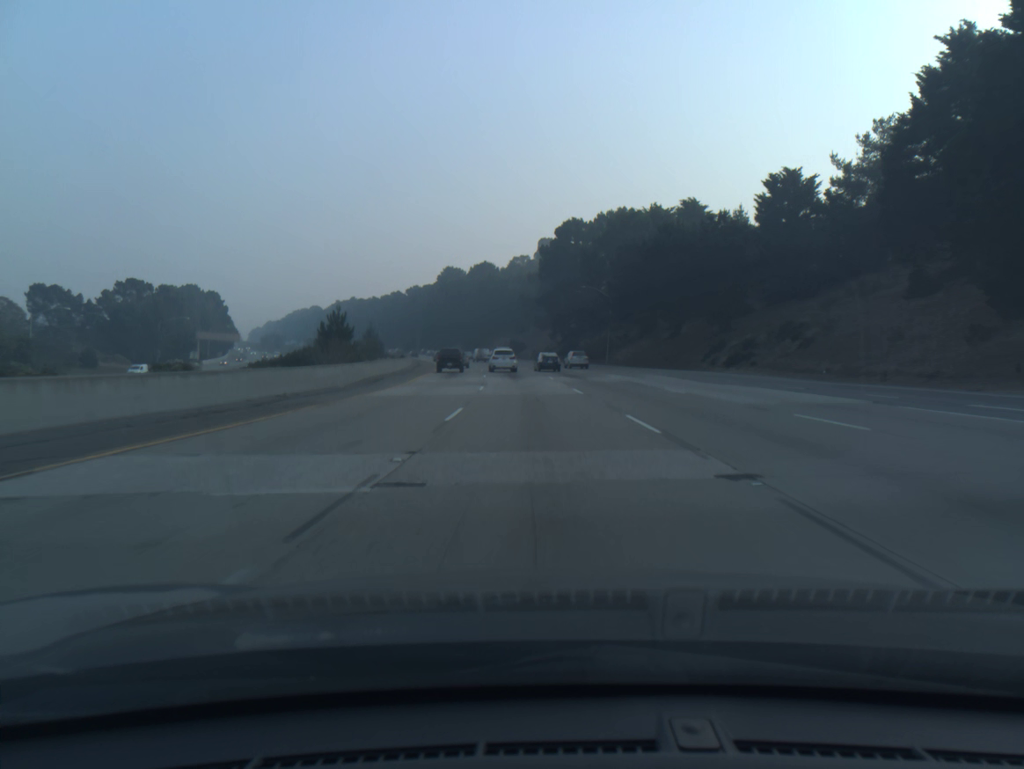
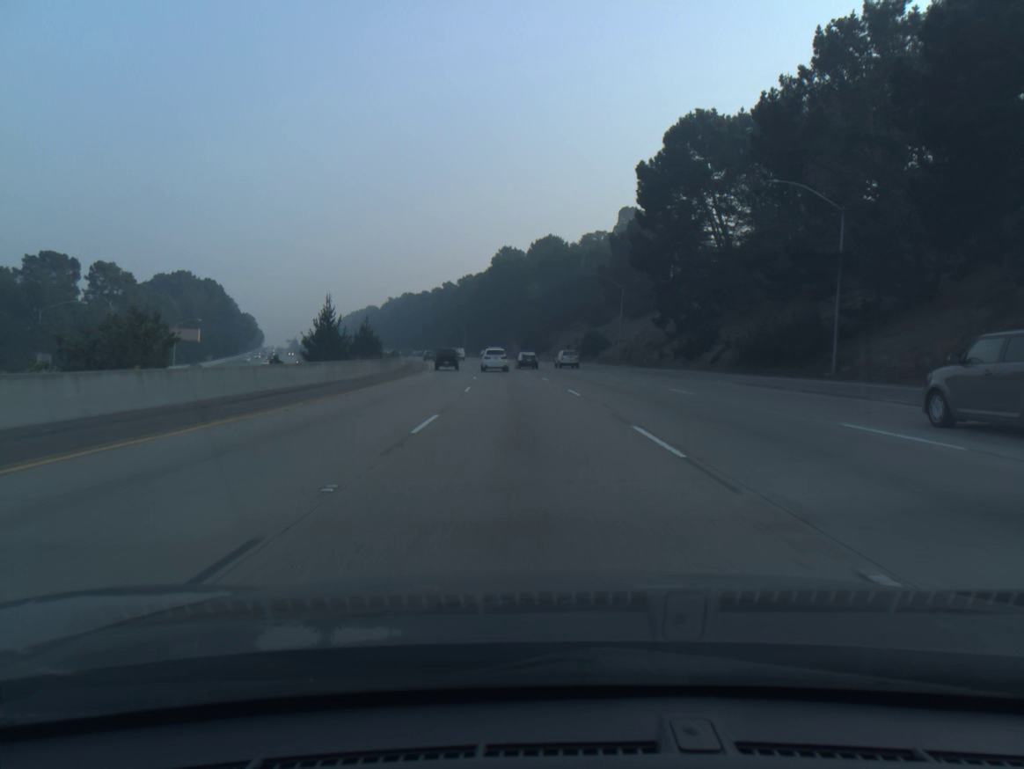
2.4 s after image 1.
(-2.6, +61.2) m; -5°
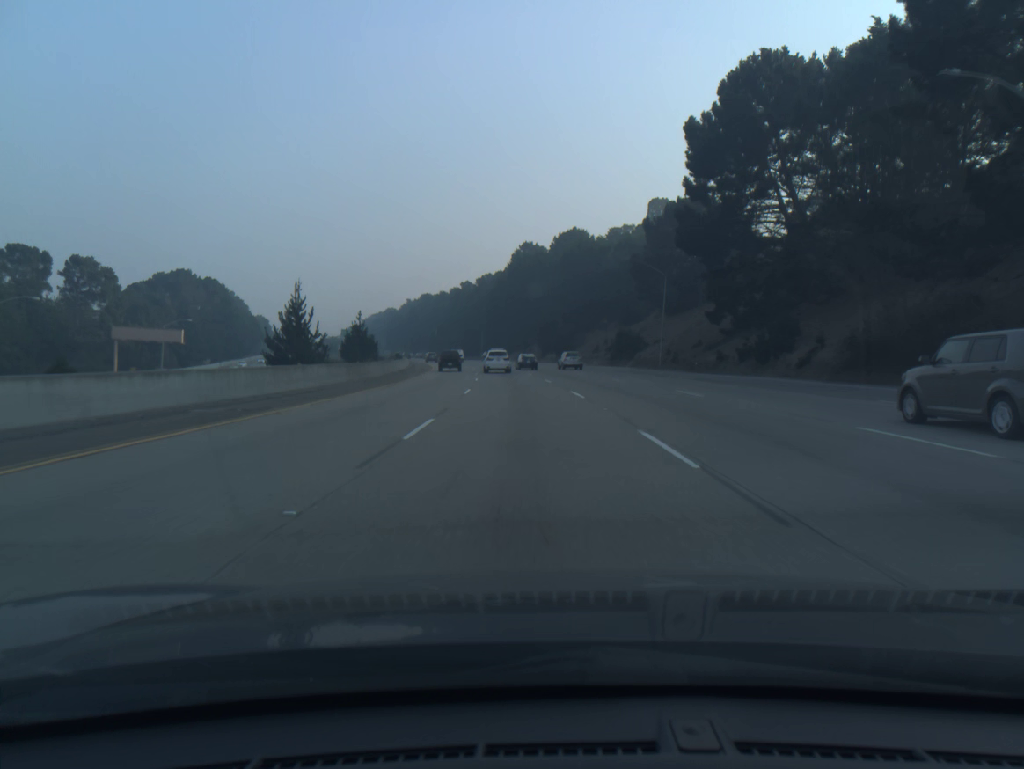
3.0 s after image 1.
(-0.2, +15.4) m; -2°
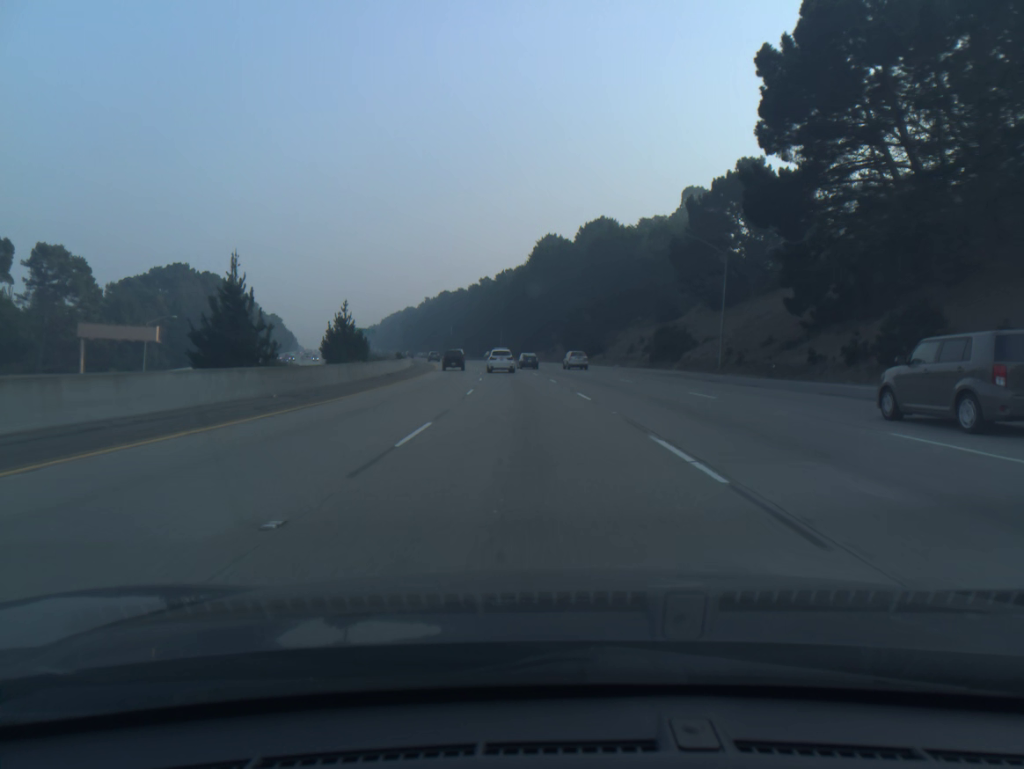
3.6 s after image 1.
(-0.2, +15.4) m; -2°
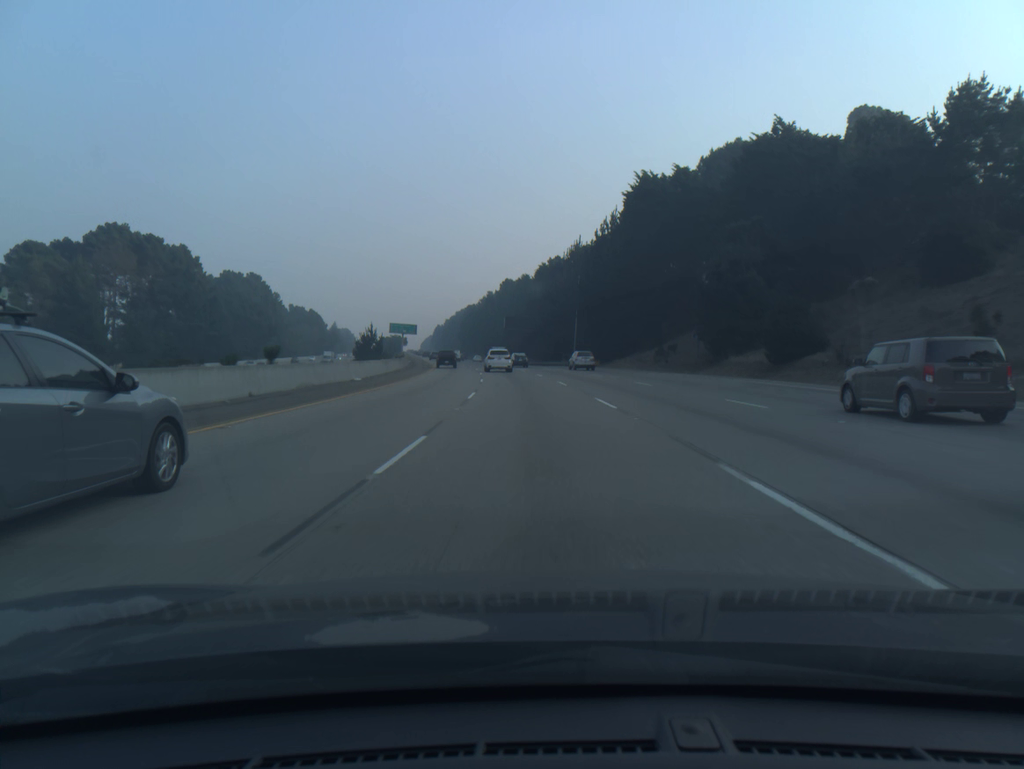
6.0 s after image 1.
(-3.0, +61.6) m; -5°
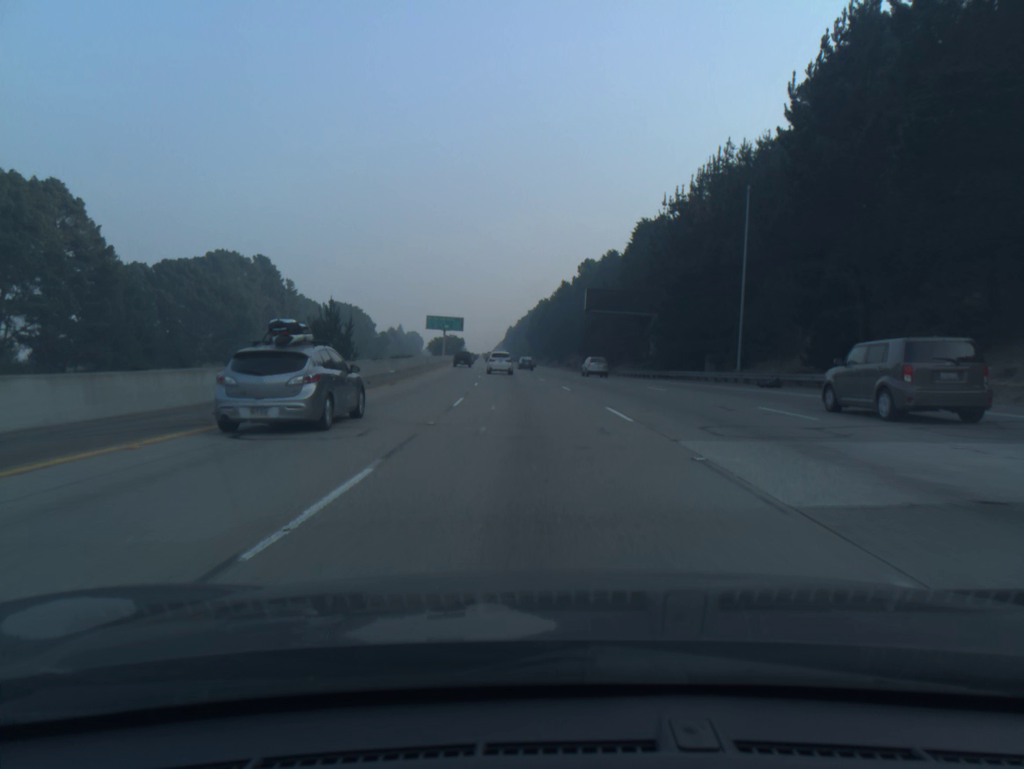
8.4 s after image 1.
(-2.9, +61.8) m; -6°
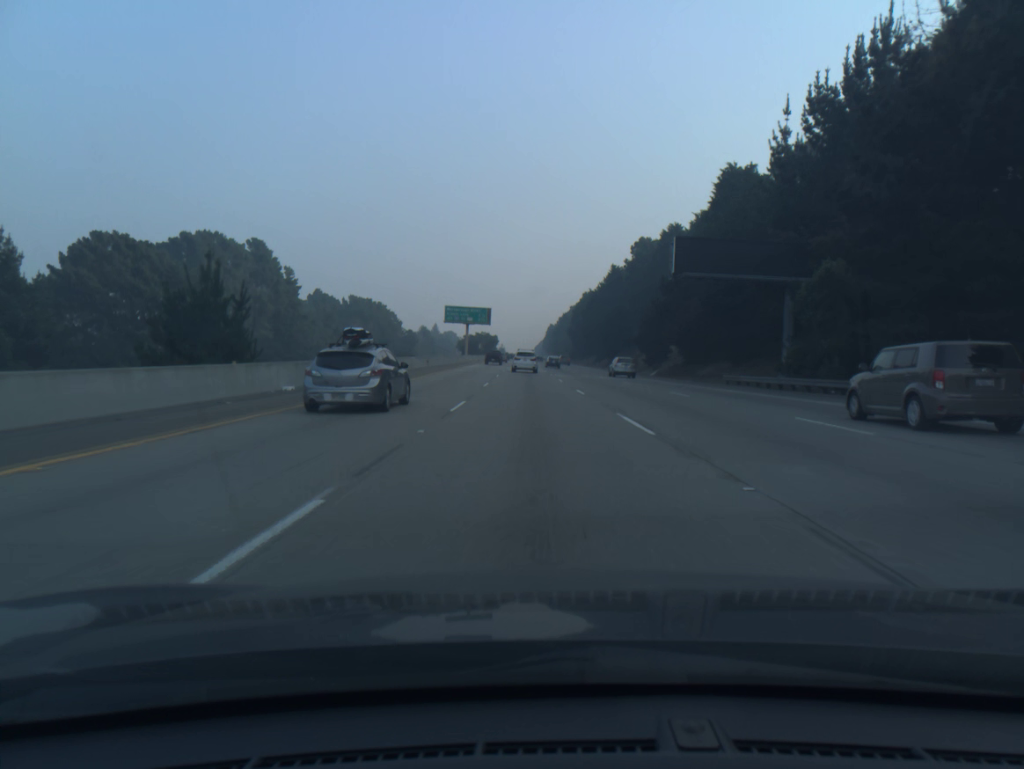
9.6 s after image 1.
(-0.8, +31.1) m; -3°
